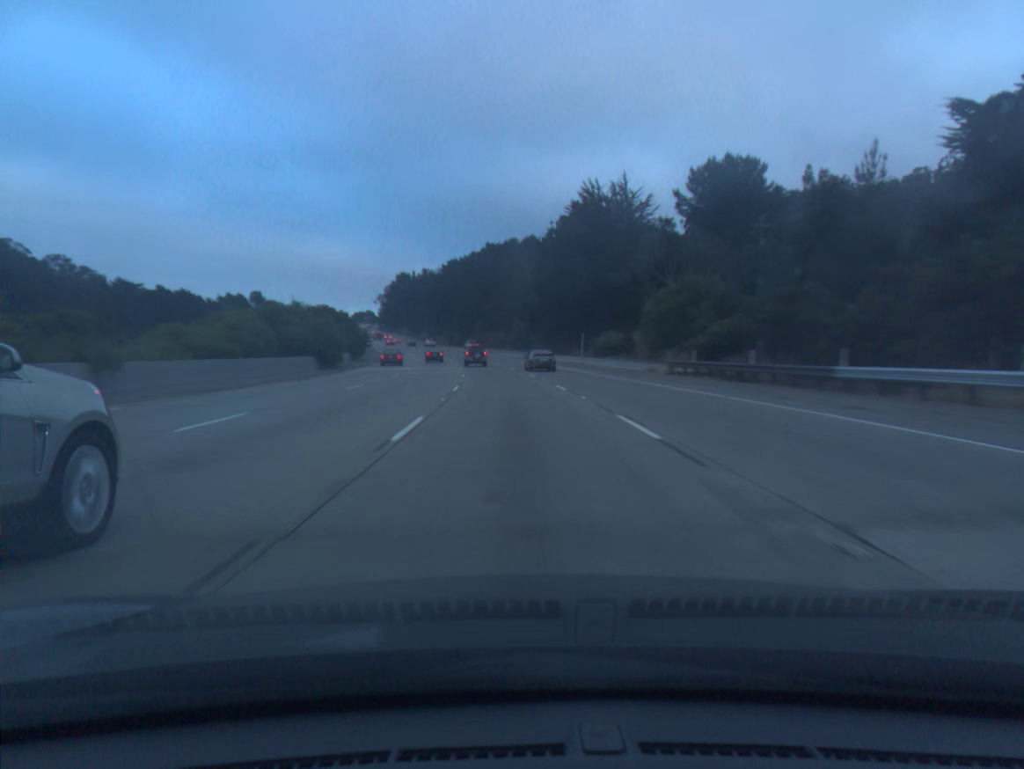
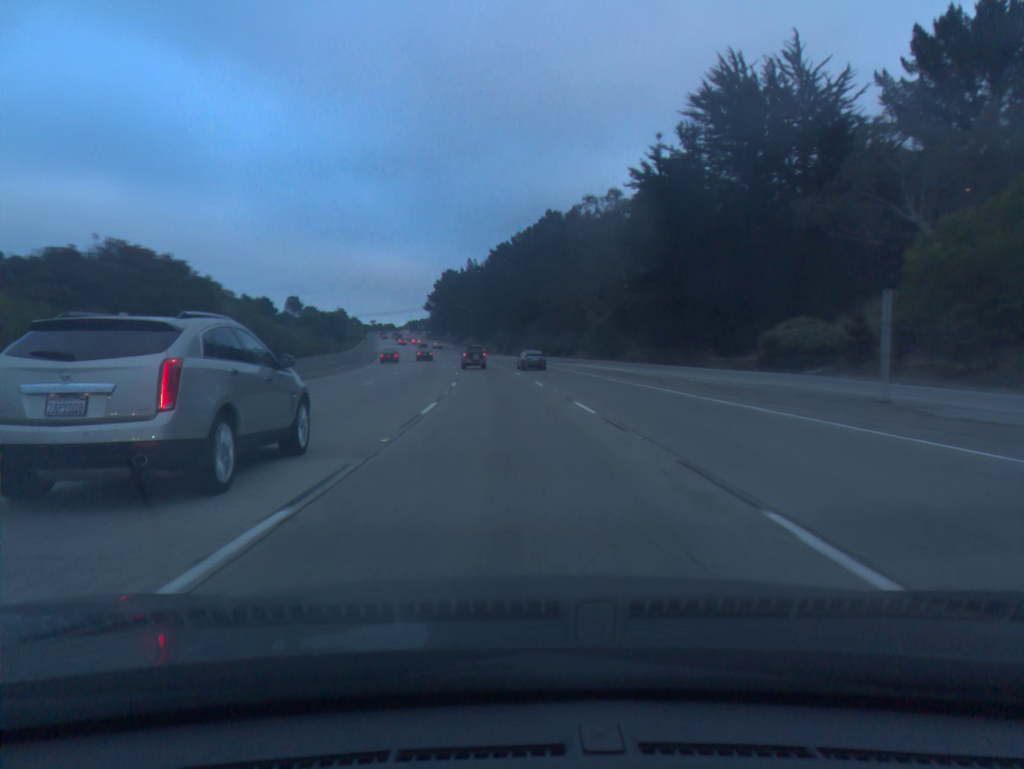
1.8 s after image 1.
(-1.9, +52.5) m; -4°
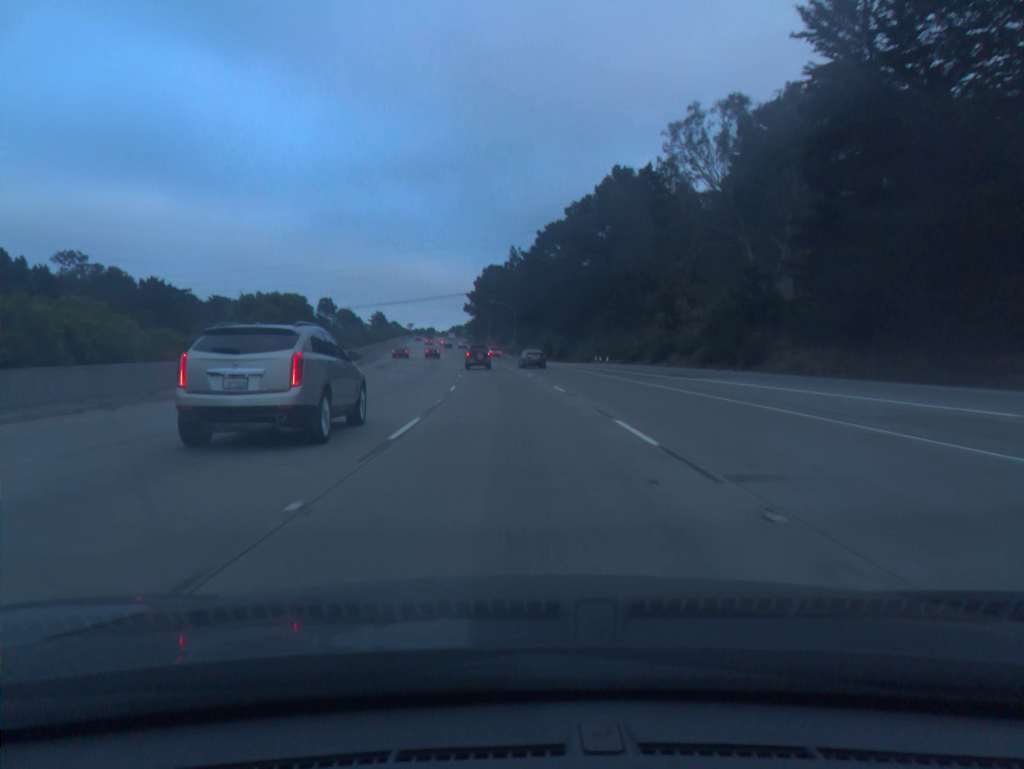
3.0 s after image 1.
(-1.1, +34.8) m; -3°
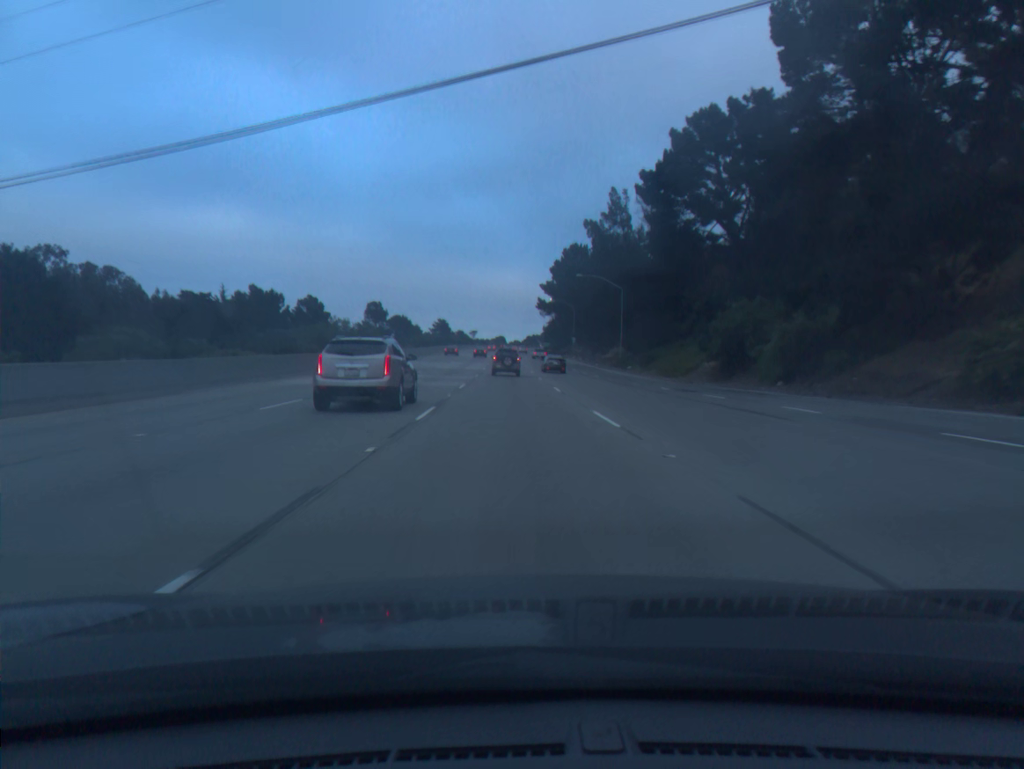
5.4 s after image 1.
(-3.6, +69.1) m; -6°
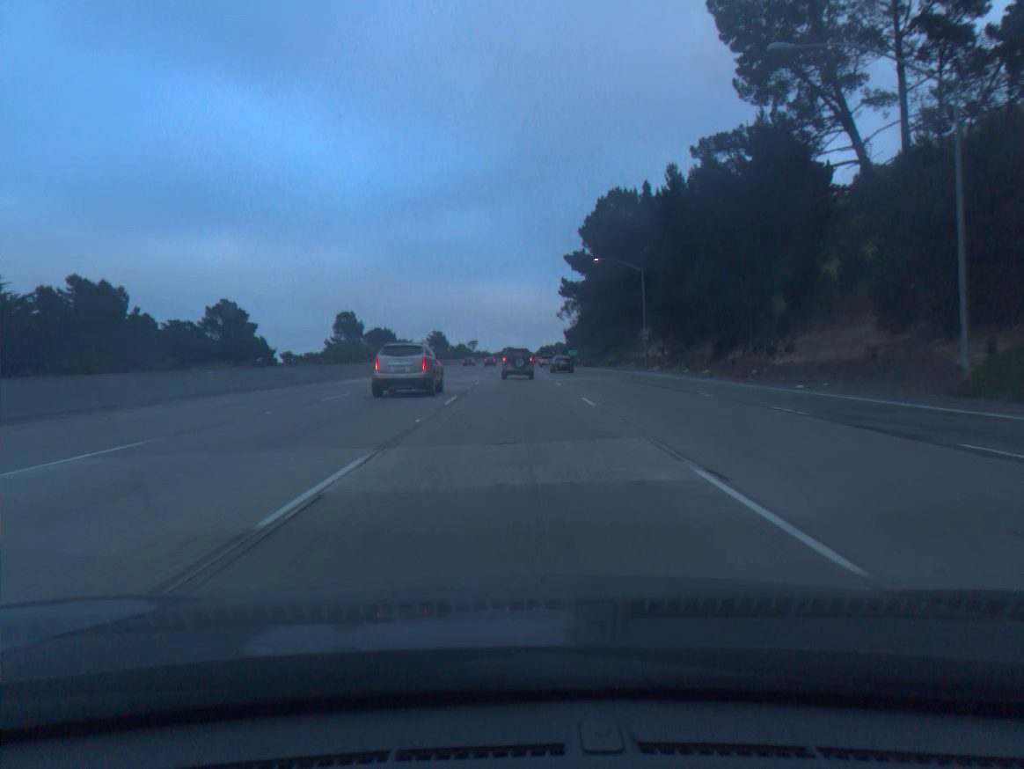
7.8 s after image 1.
(-1.0, +68.1) m; -1°
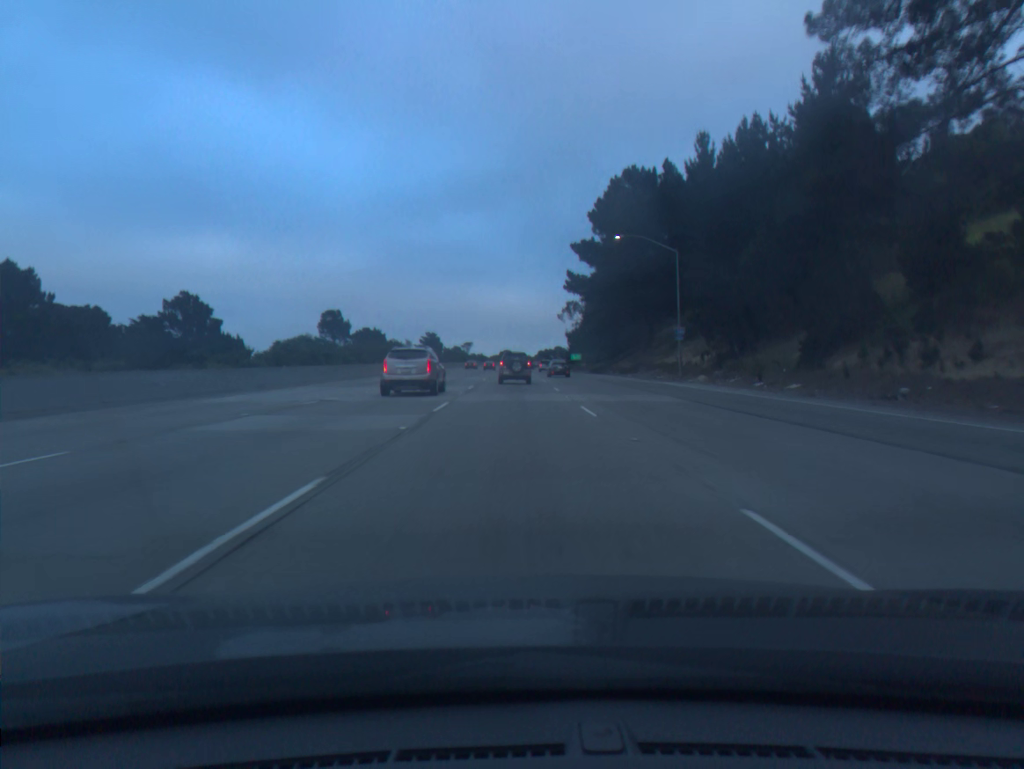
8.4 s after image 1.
(0.0, +16.4) m; 0°
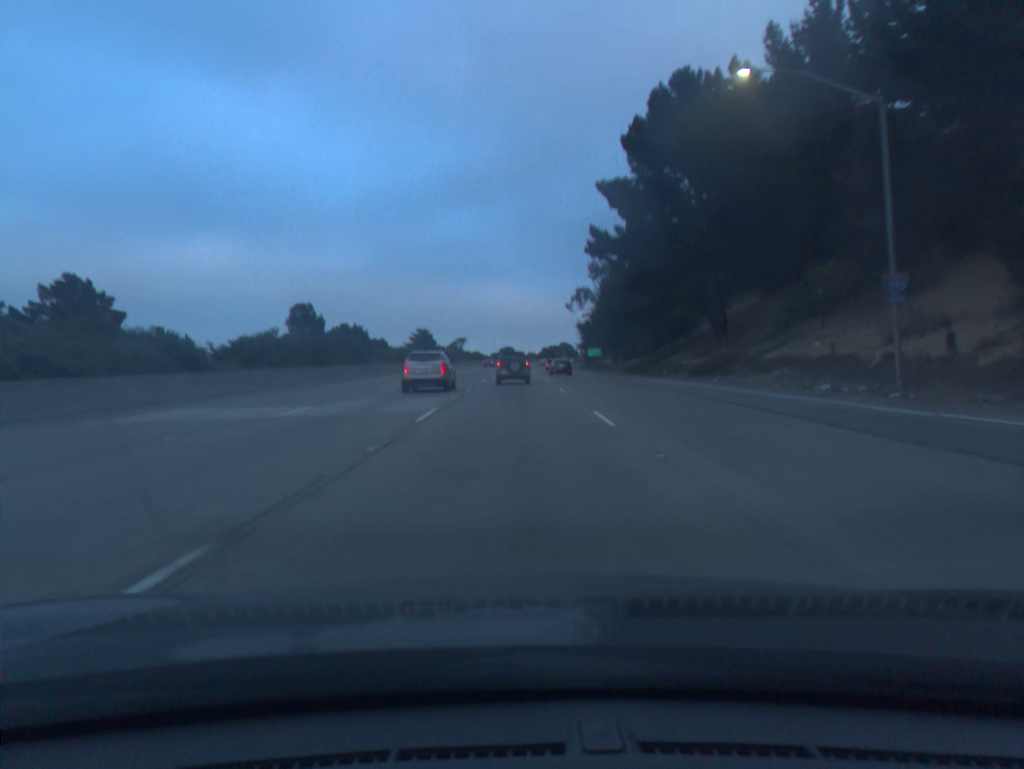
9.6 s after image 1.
(0.0, +32.2) m; 0°
